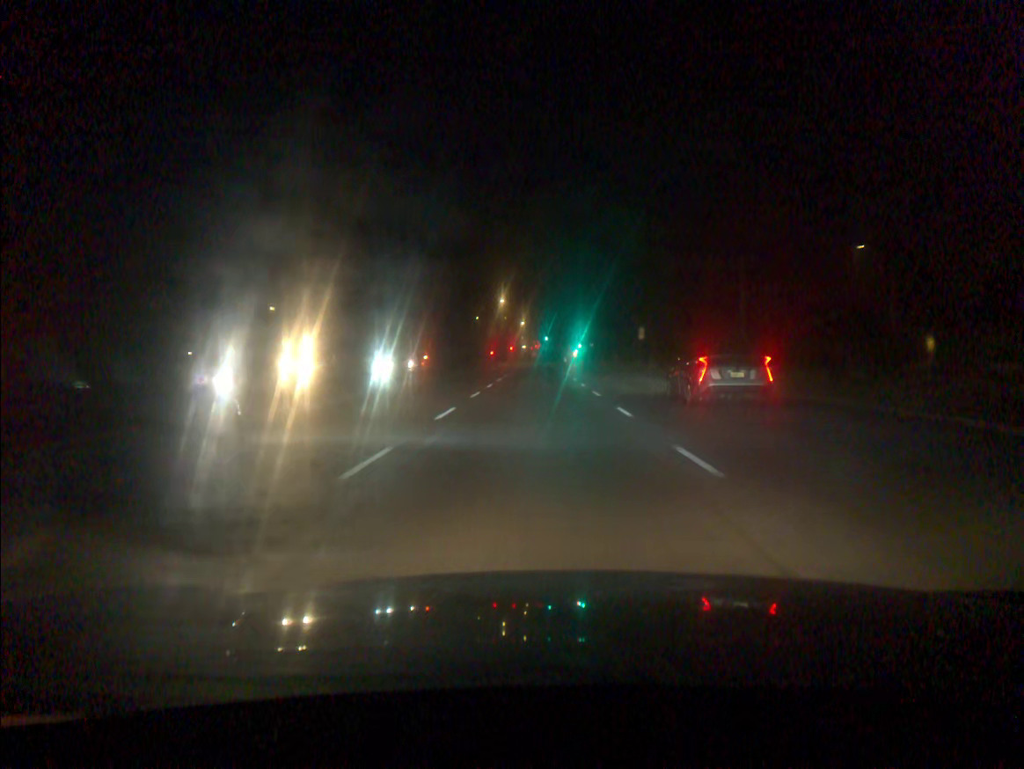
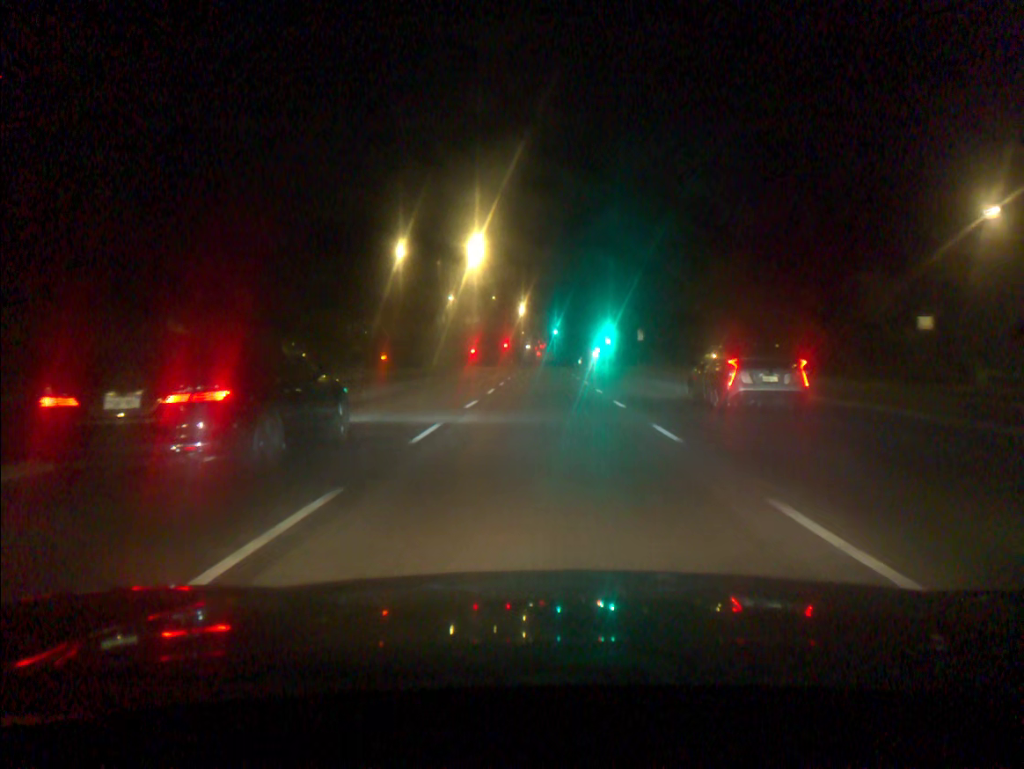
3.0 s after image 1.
(-0.4, +55.1) m; 0°
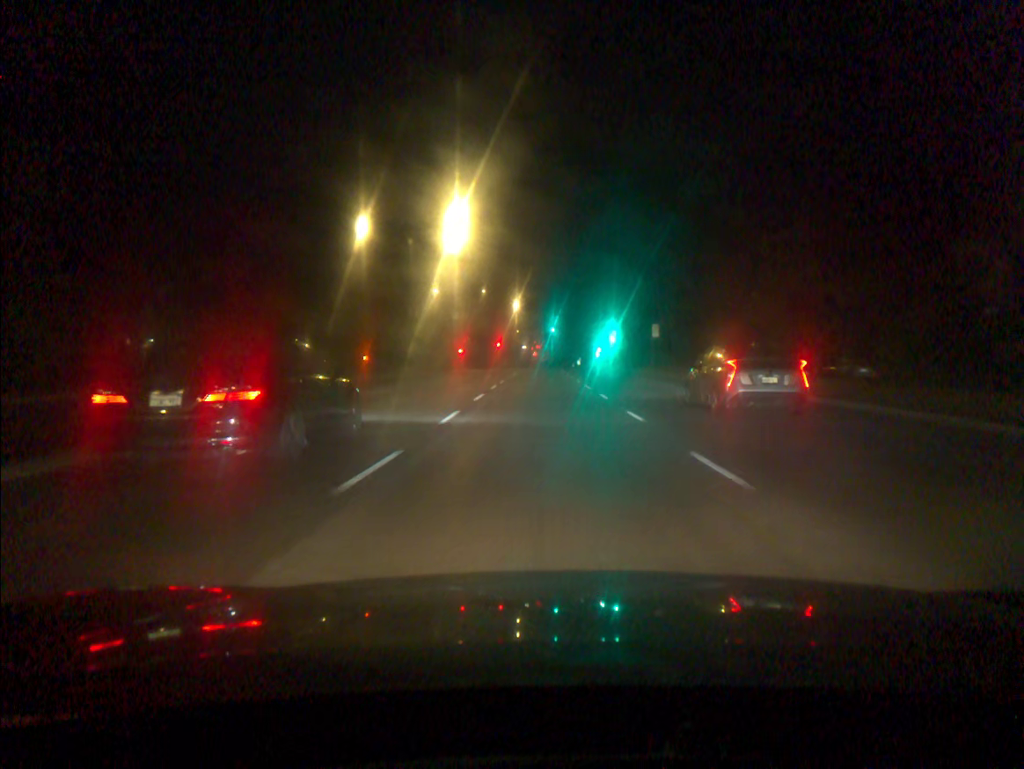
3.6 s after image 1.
(0.0, +11.0) m; 0°
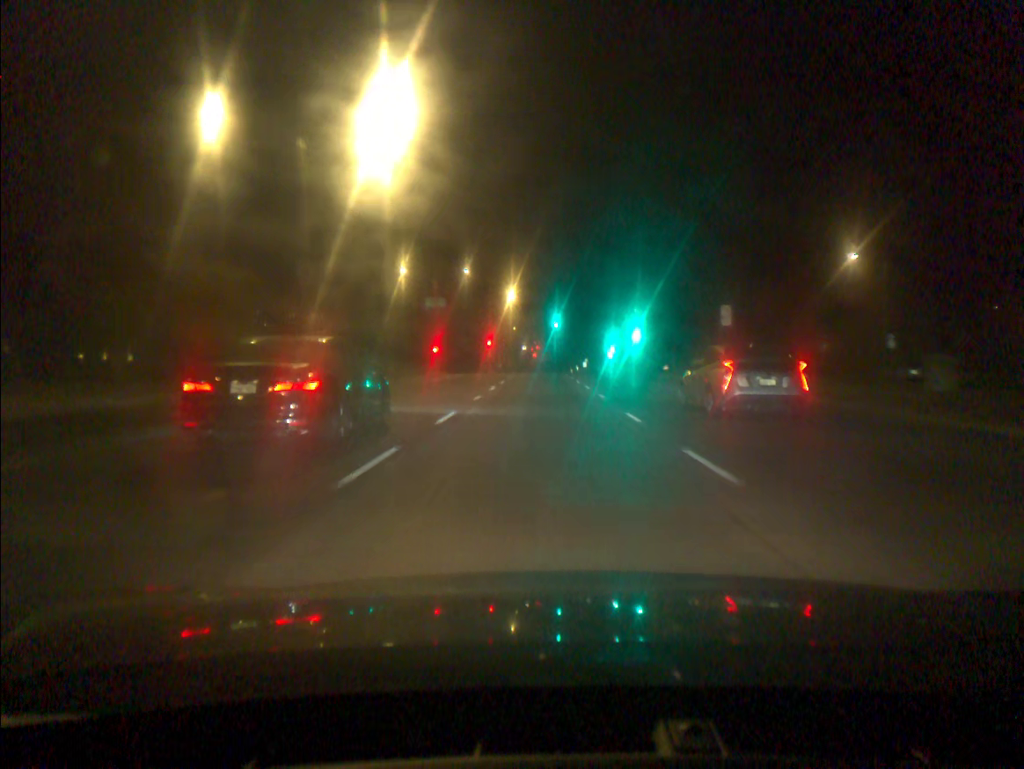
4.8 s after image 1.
(0.0, +22.0) m; 0°
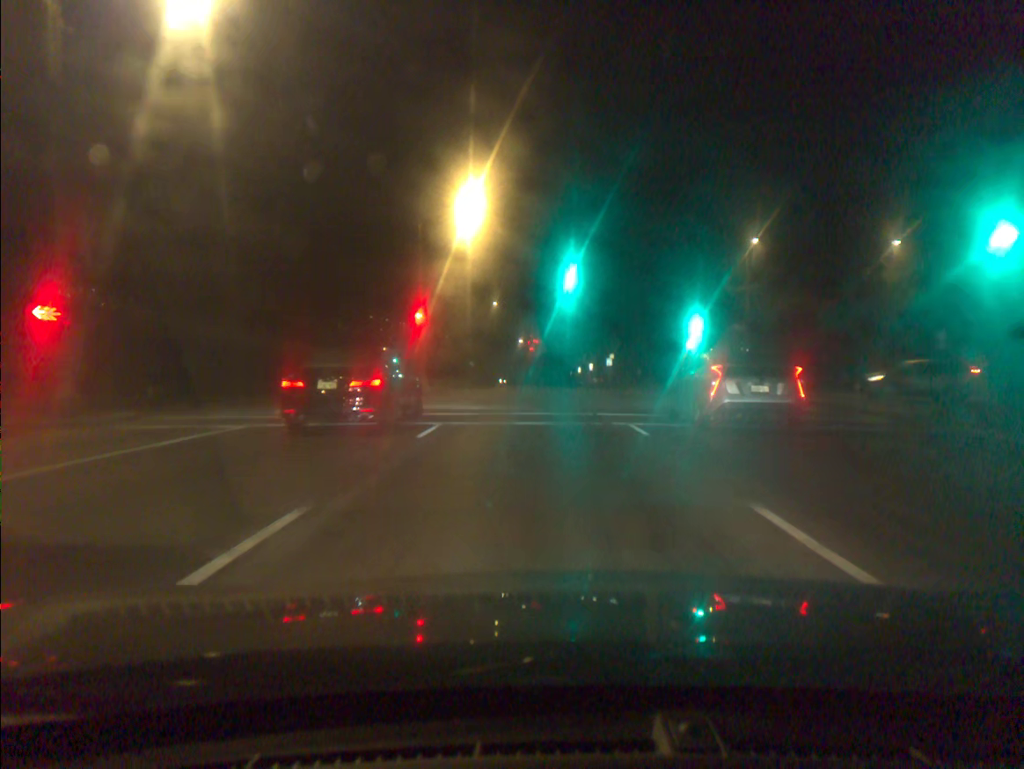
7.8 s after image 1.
(+0.1, +54.4) m; 0°
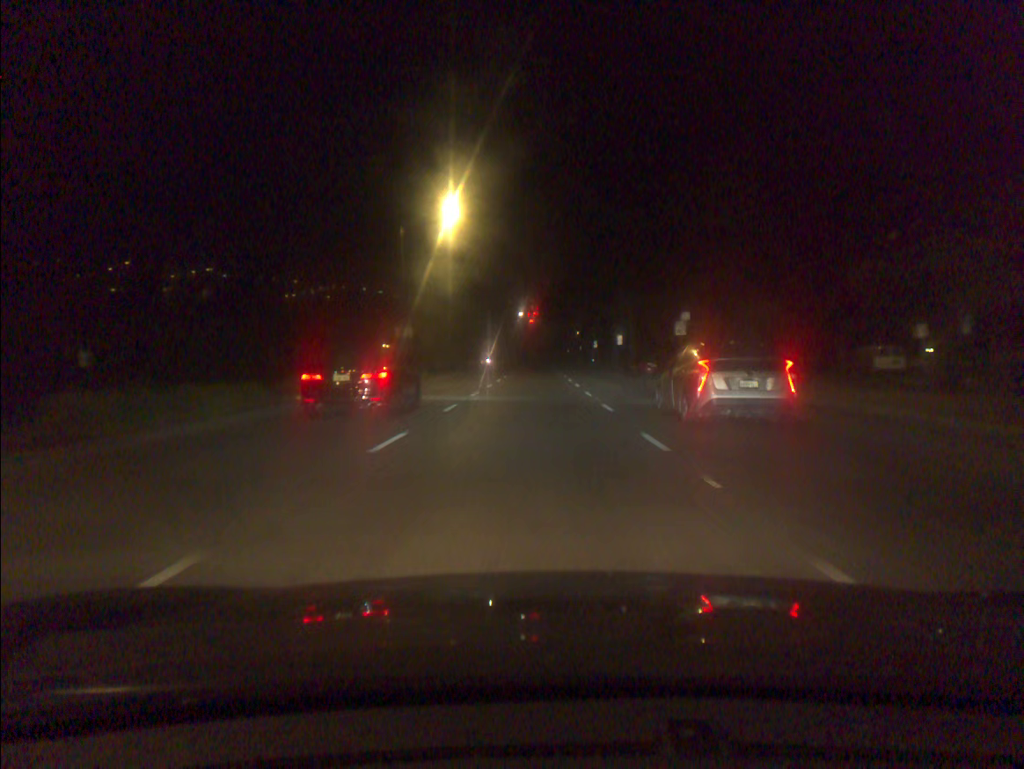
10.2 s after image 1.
(0.0, +43.4) m; 0°
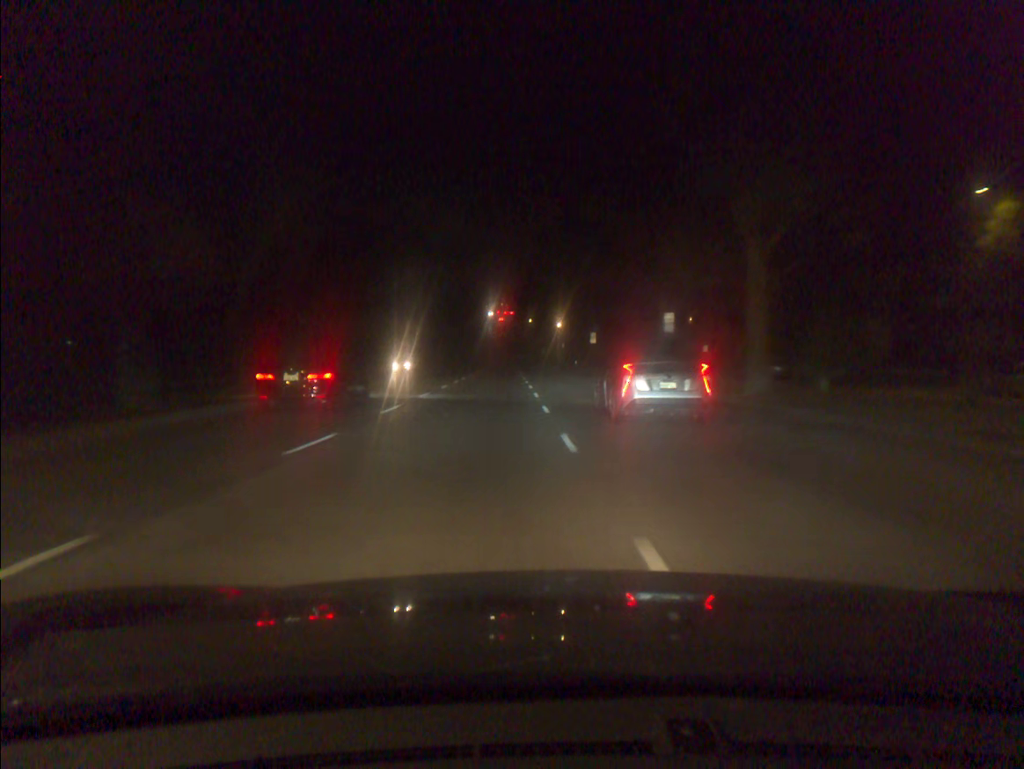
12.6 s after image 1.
(+0.6, +43.7) m; +2°
